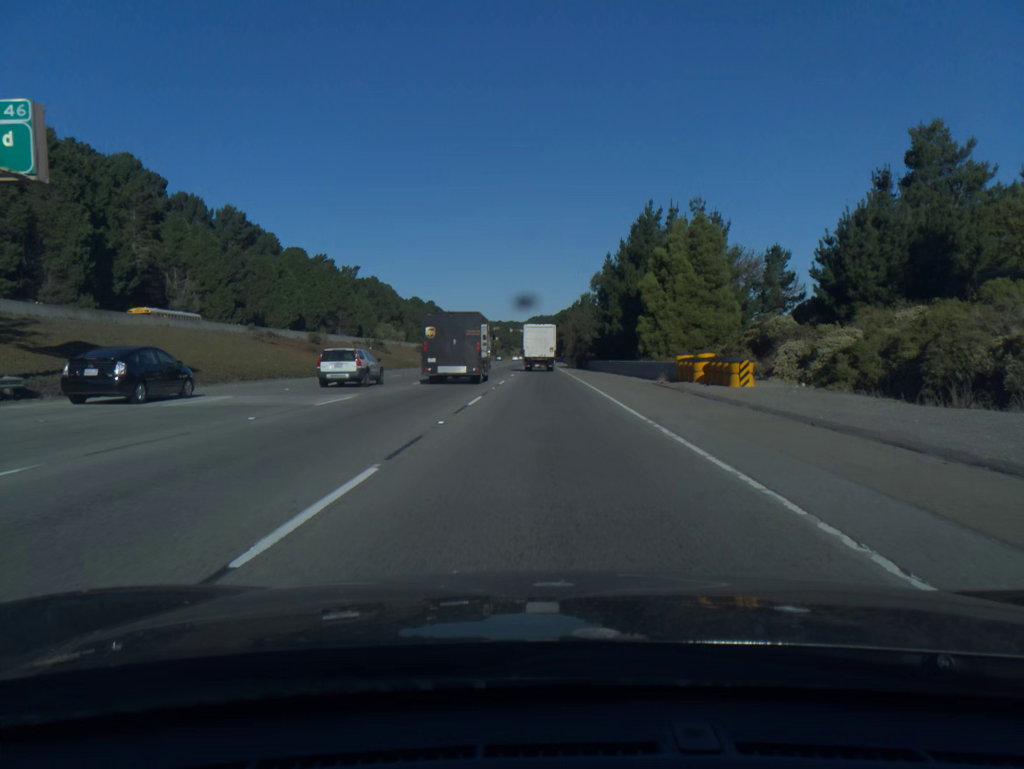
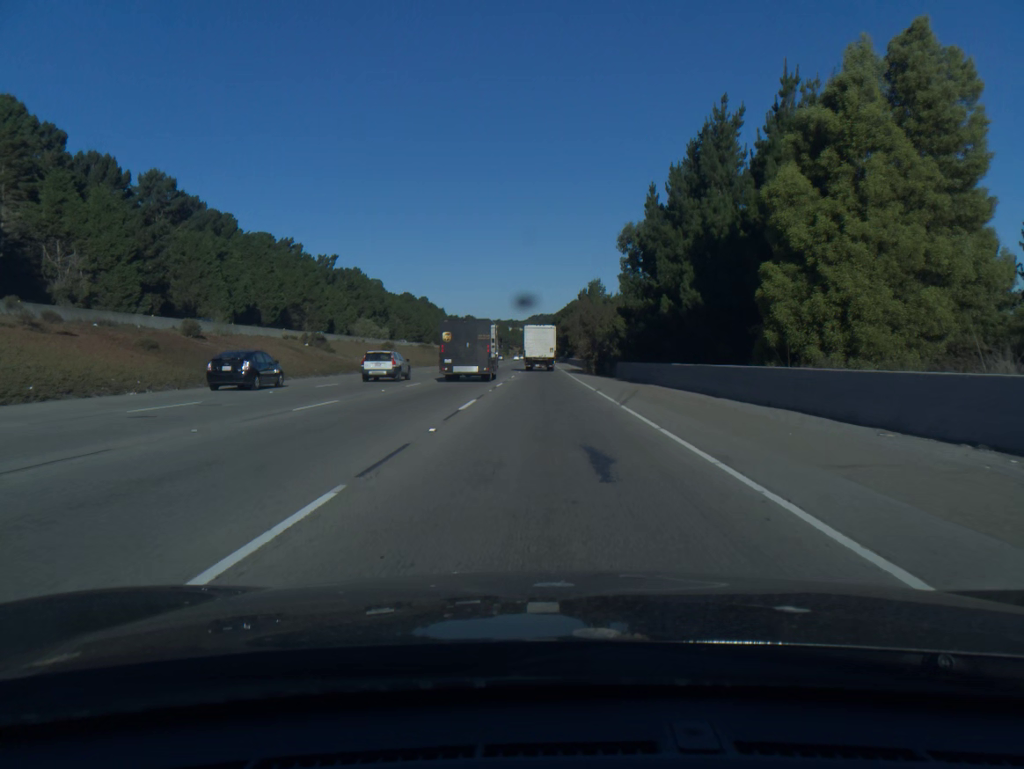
(0.0, +30.6) m; 0°
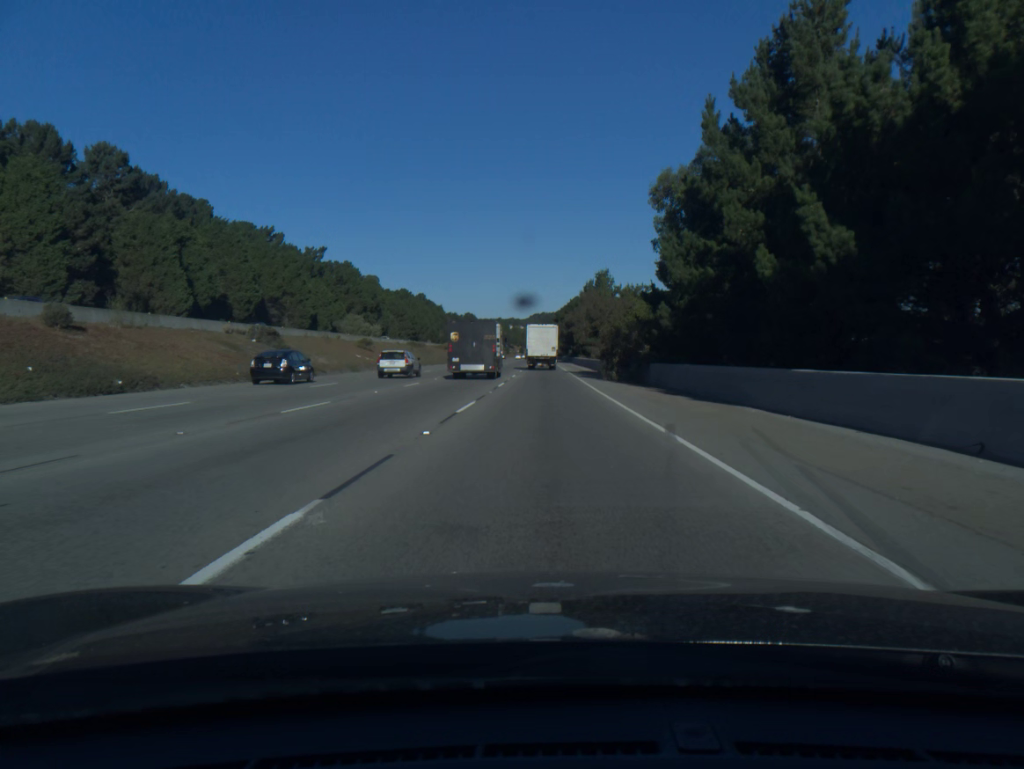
(0.0, +15.5) m; 0°
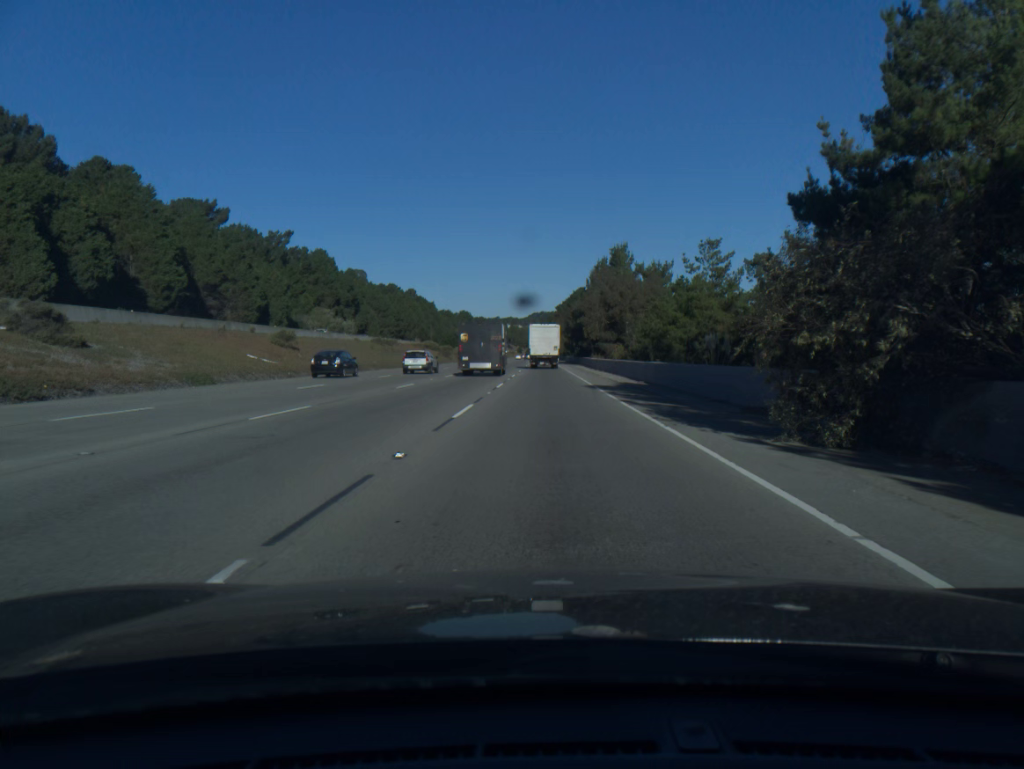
(0.0, +31.3) m; 0°
